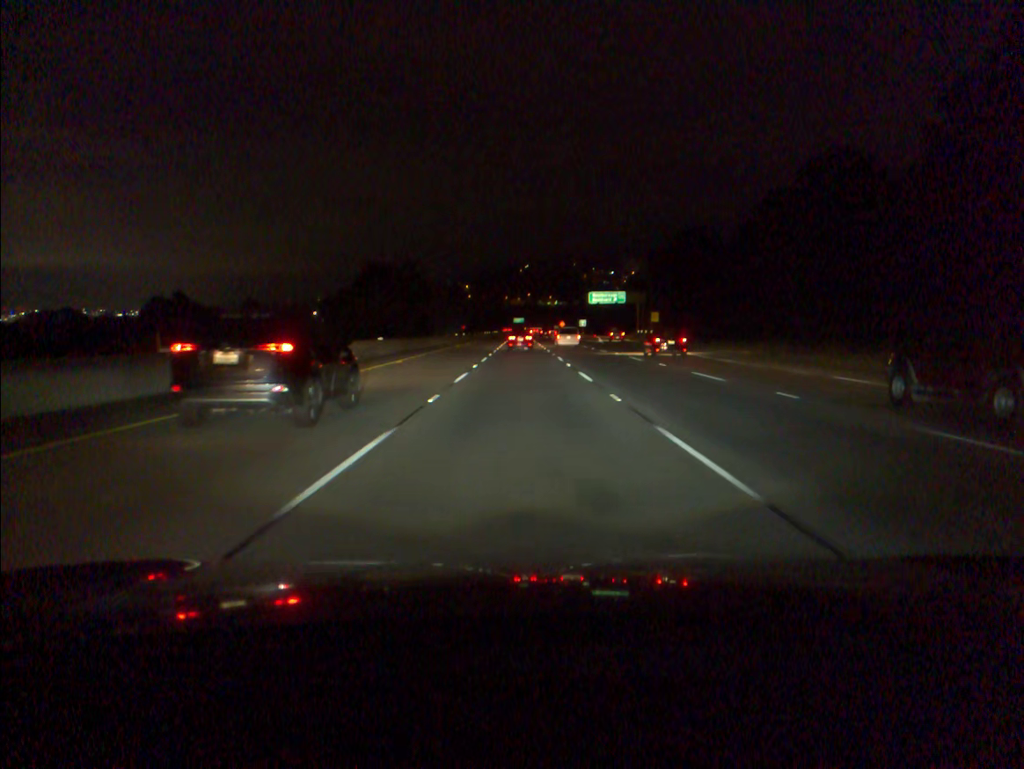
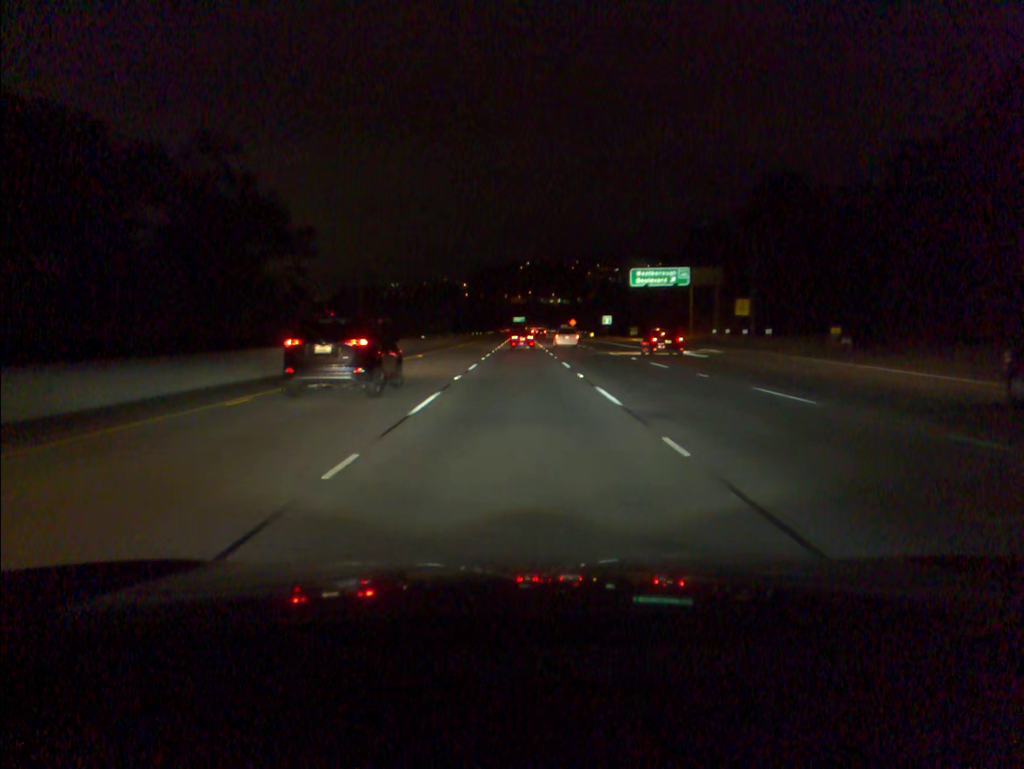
(0.0, +50.9) m; 0°
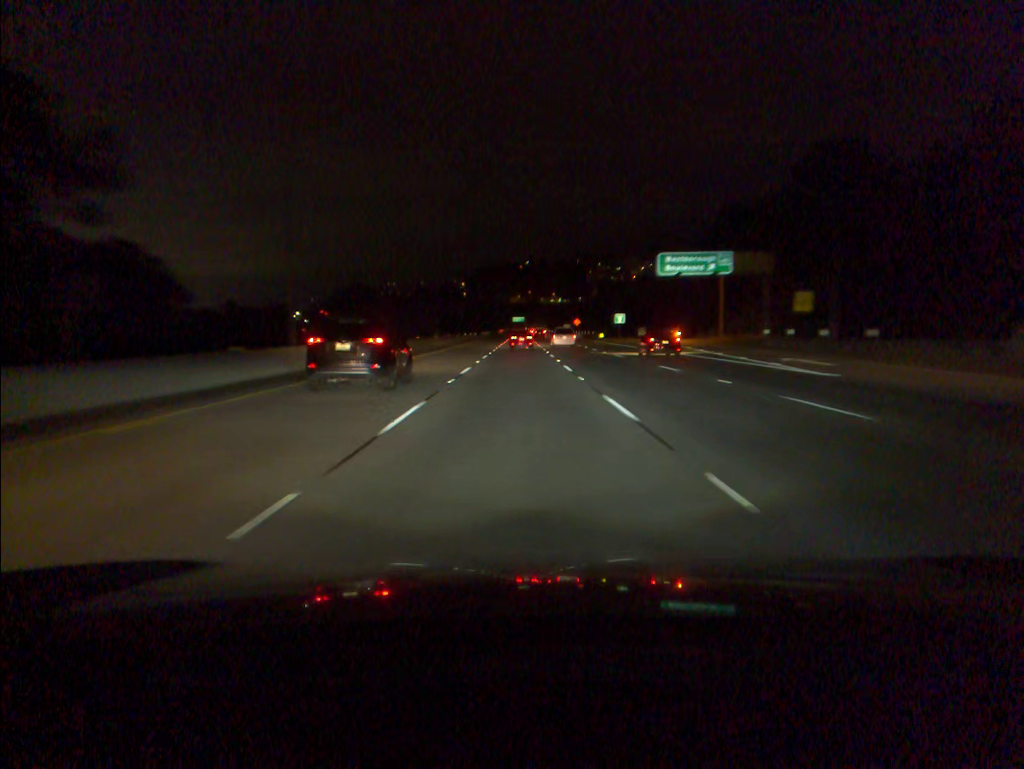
(0.0, +16.9) m; 0°
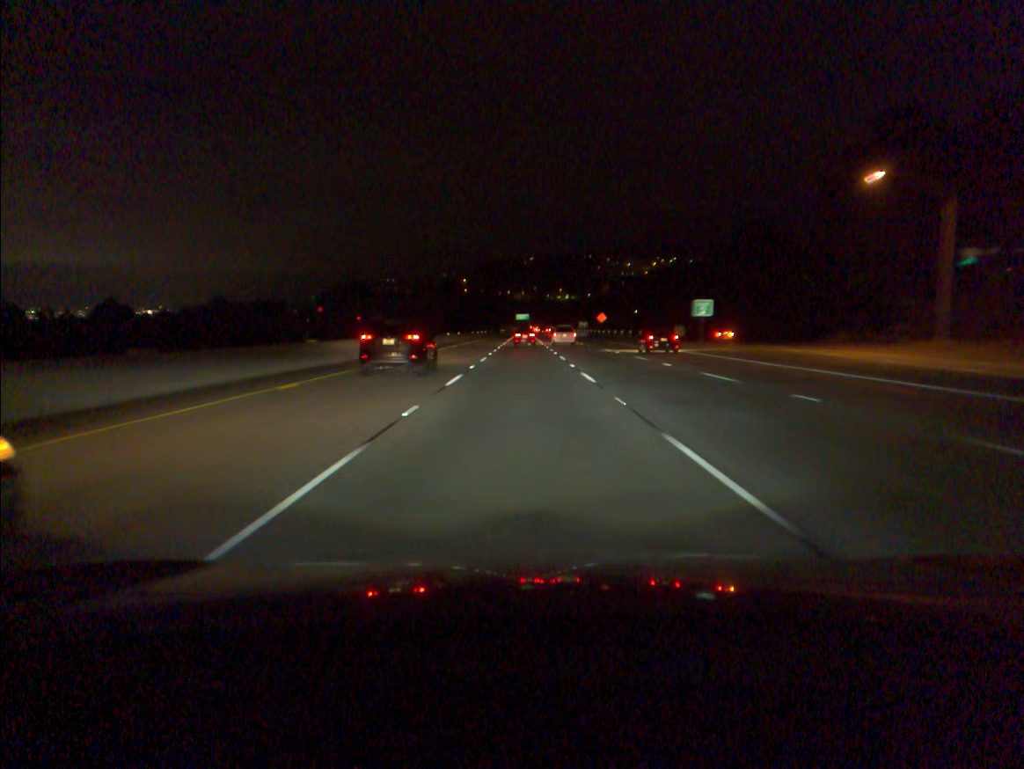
(-0.1, +50.4) m; 0°
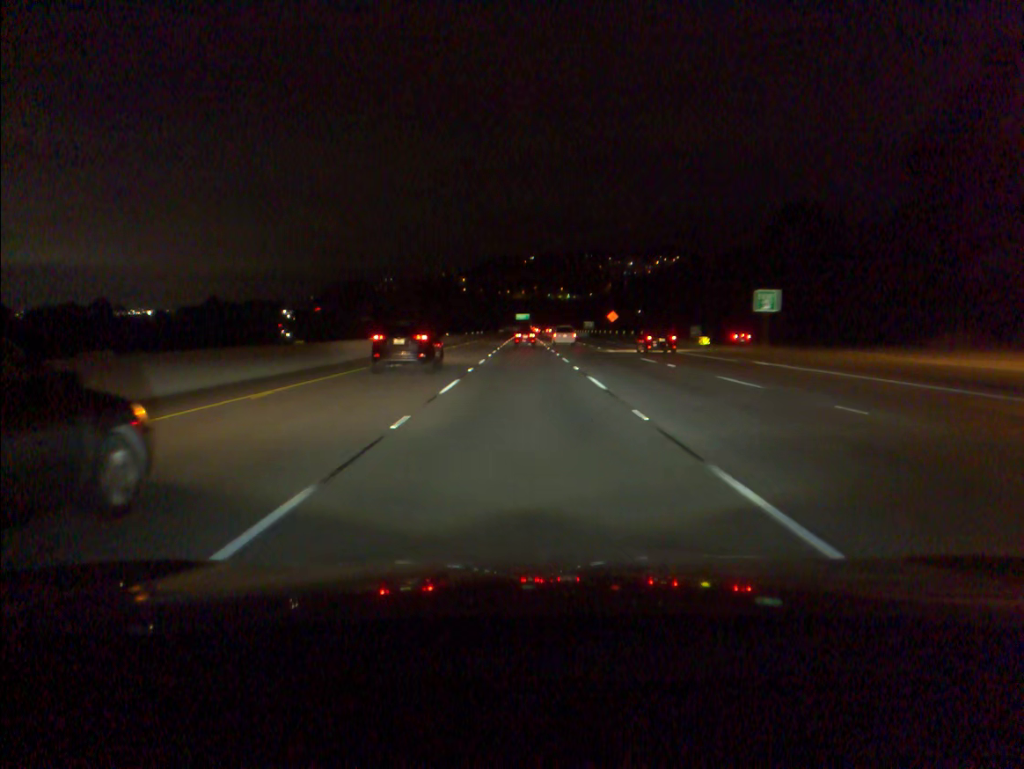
(0.0, +16.7) m; 0°
